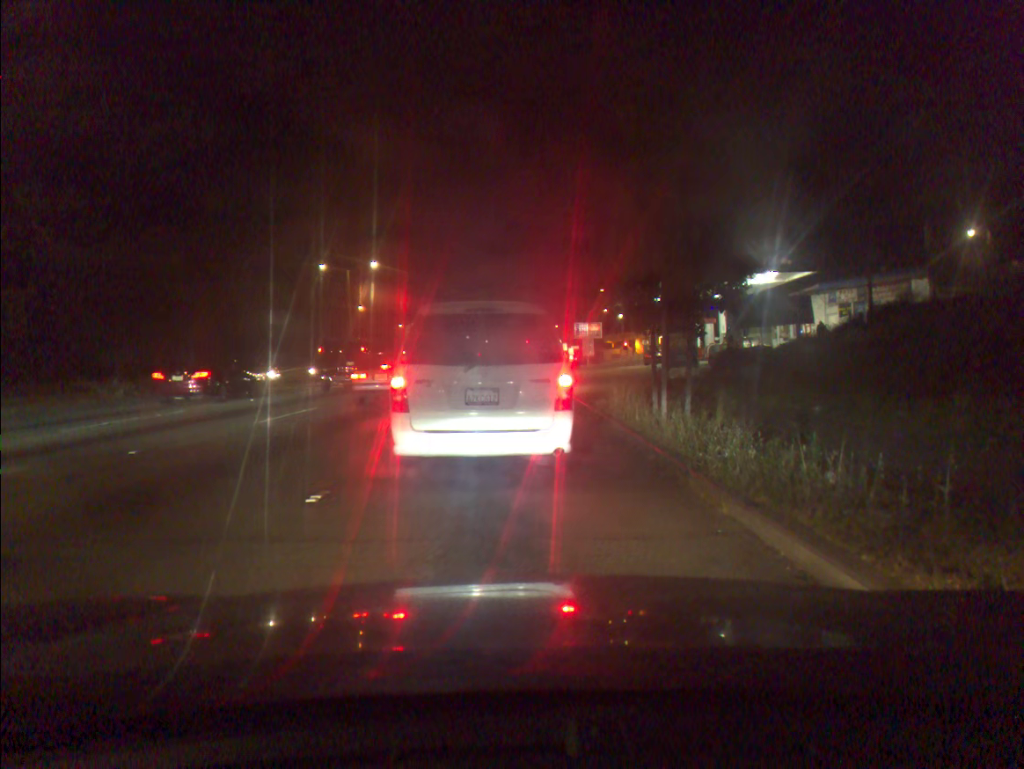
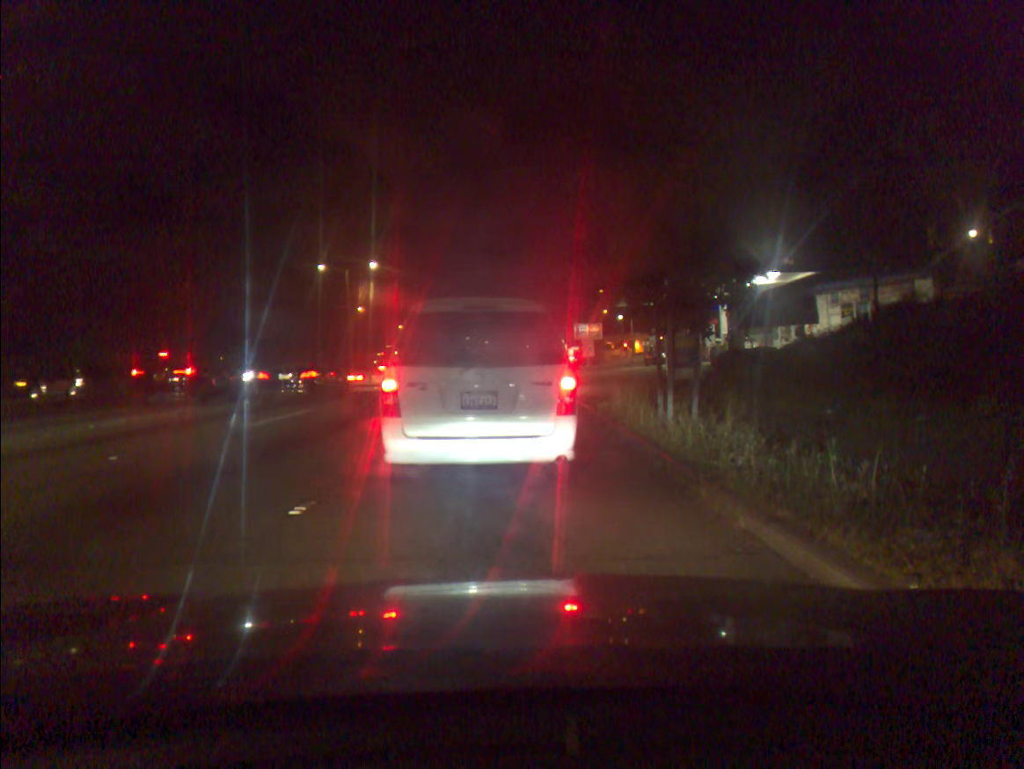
(0.0, +0.5) m; 0°
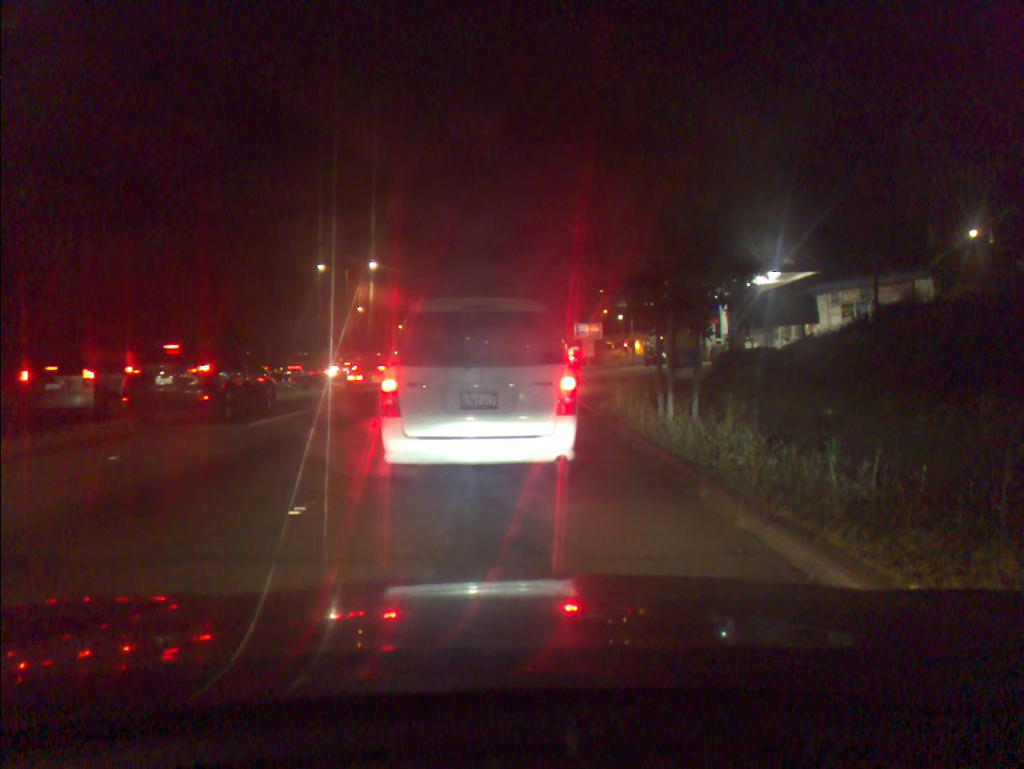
(0.0, 0.0) m; 0°
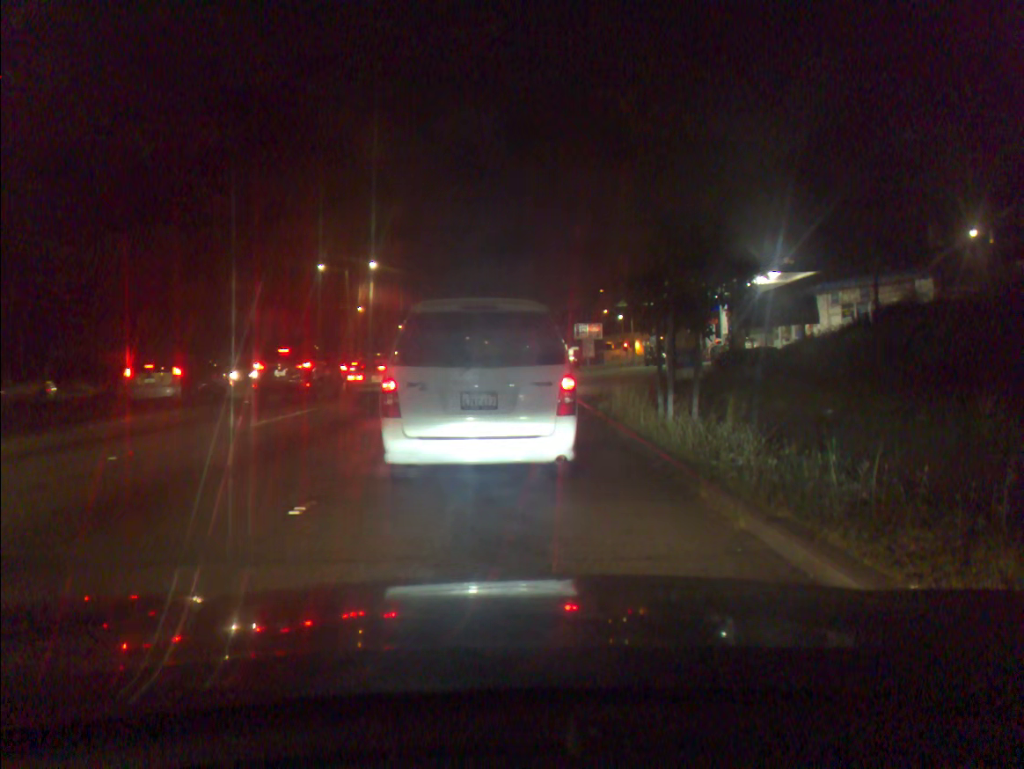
(0.0, 0.0) m; 0°
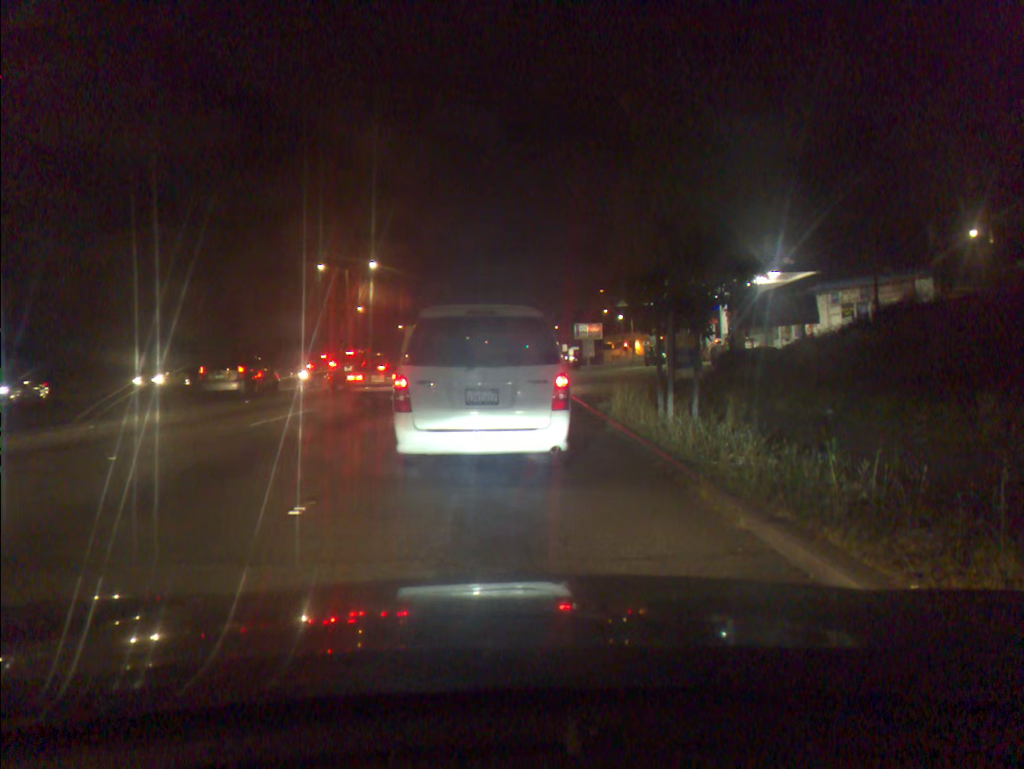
(0.0, -0.1) m; 0°
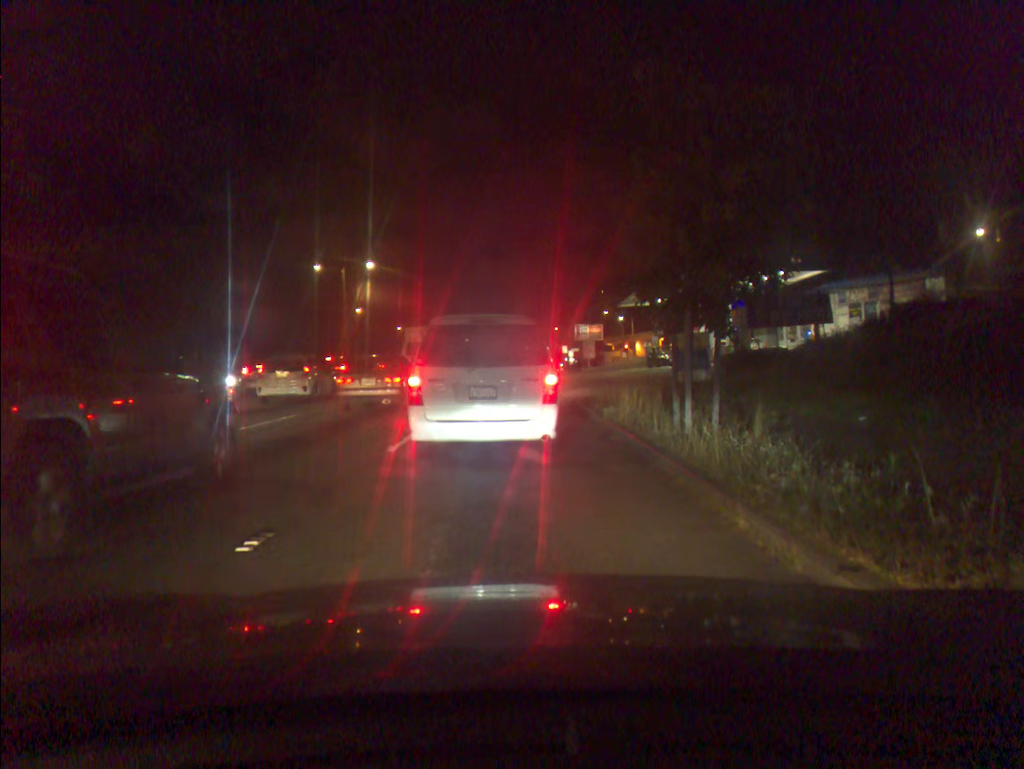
(0.0, +1.1) m; 0°
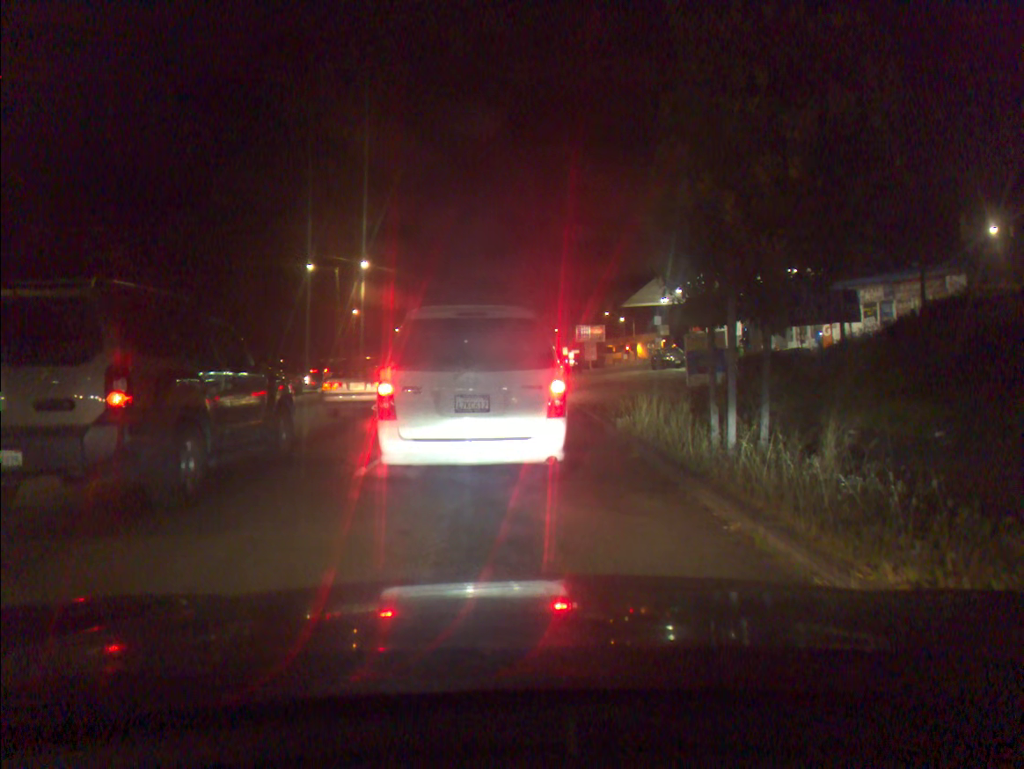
(0.0, +1.9) m; 0°
